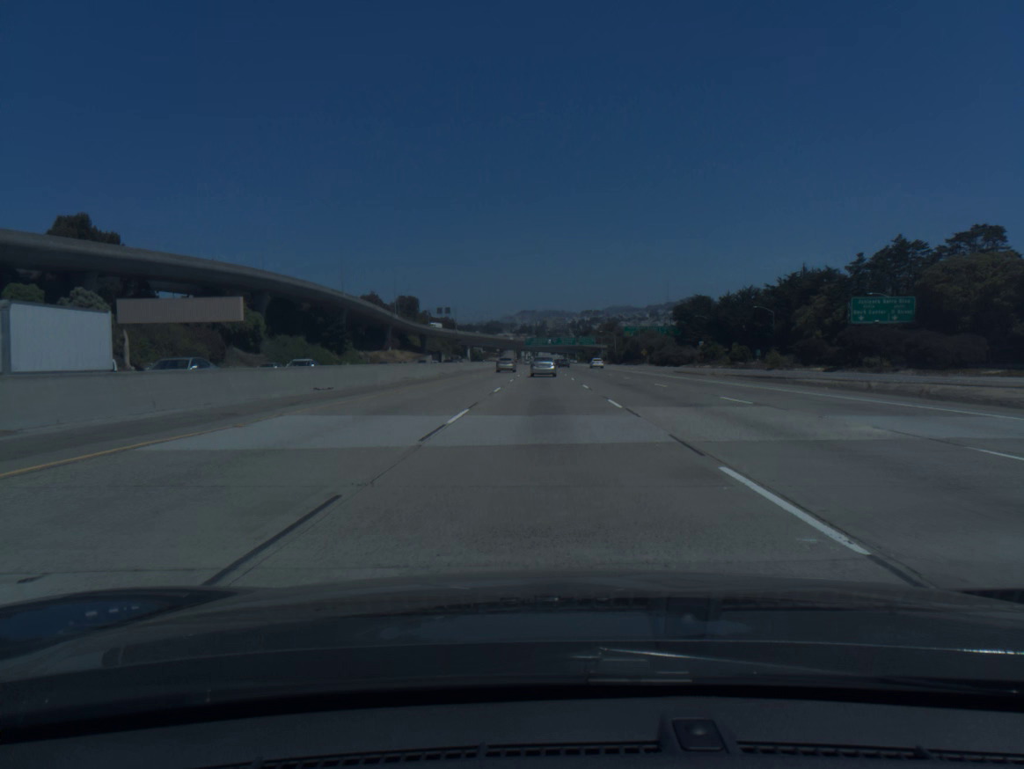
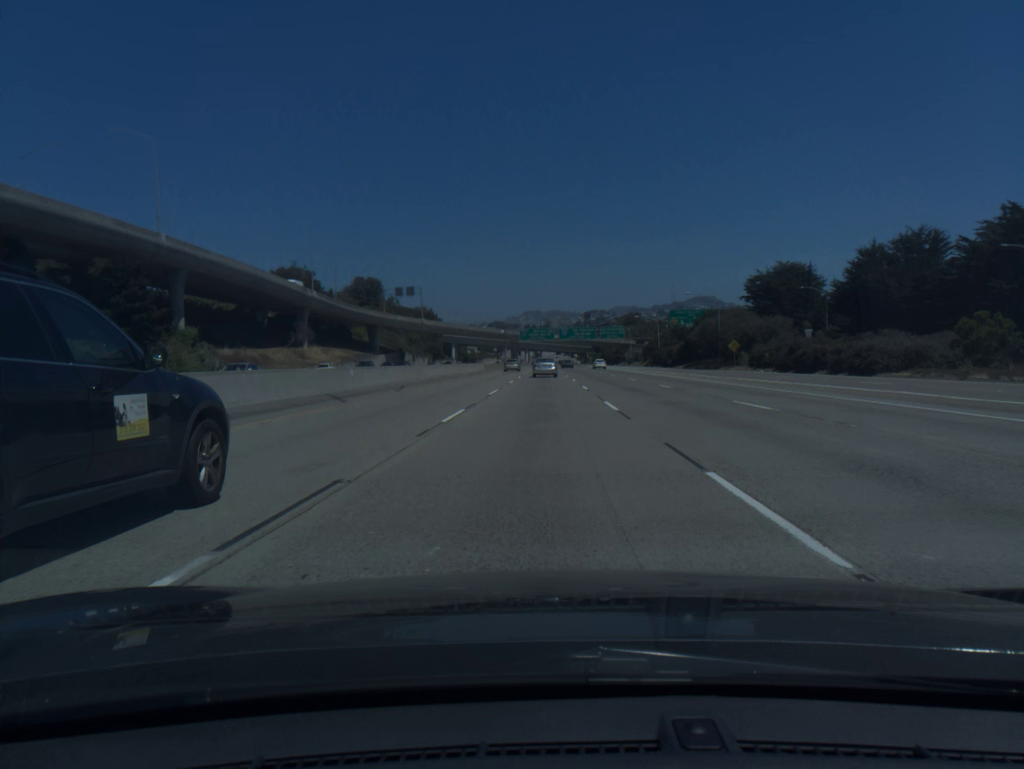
(+0.4, +86.2) m; 0°
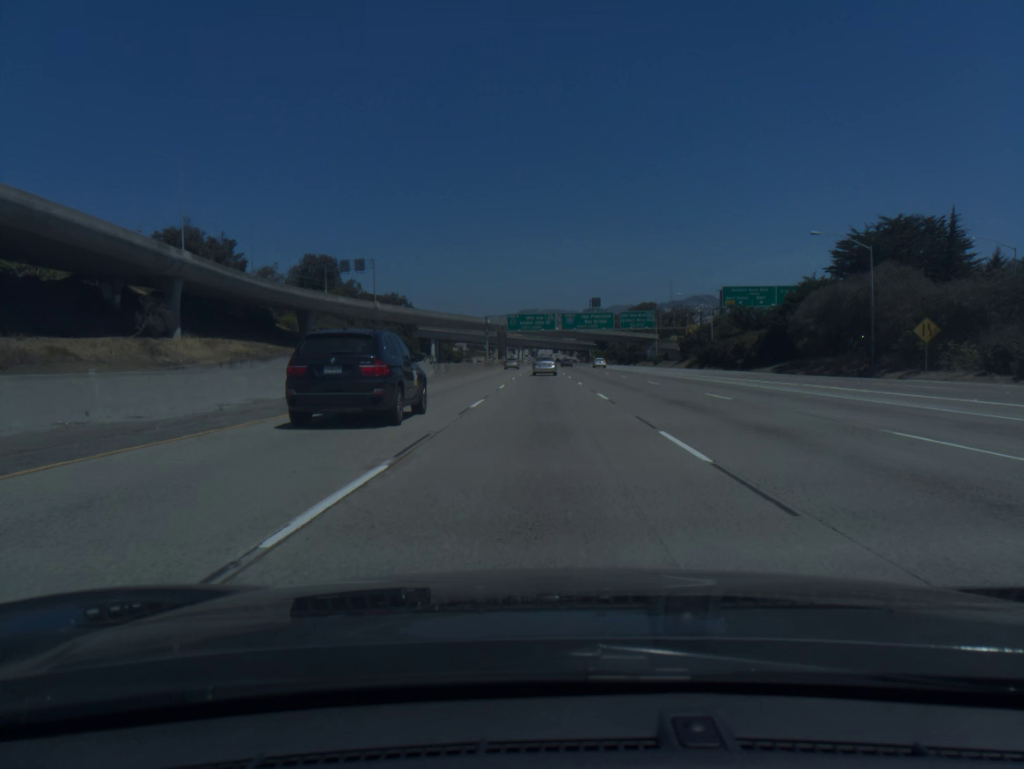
(0.0, +52.1) m; 0°
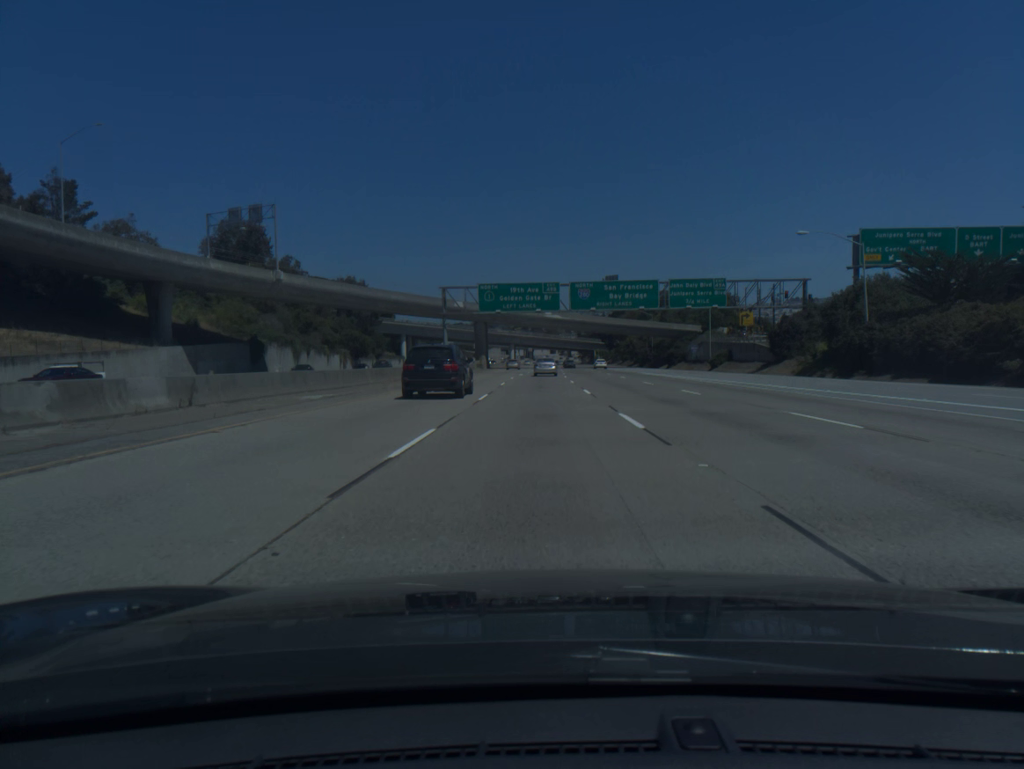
(+0.2, +52.3) m; 0°
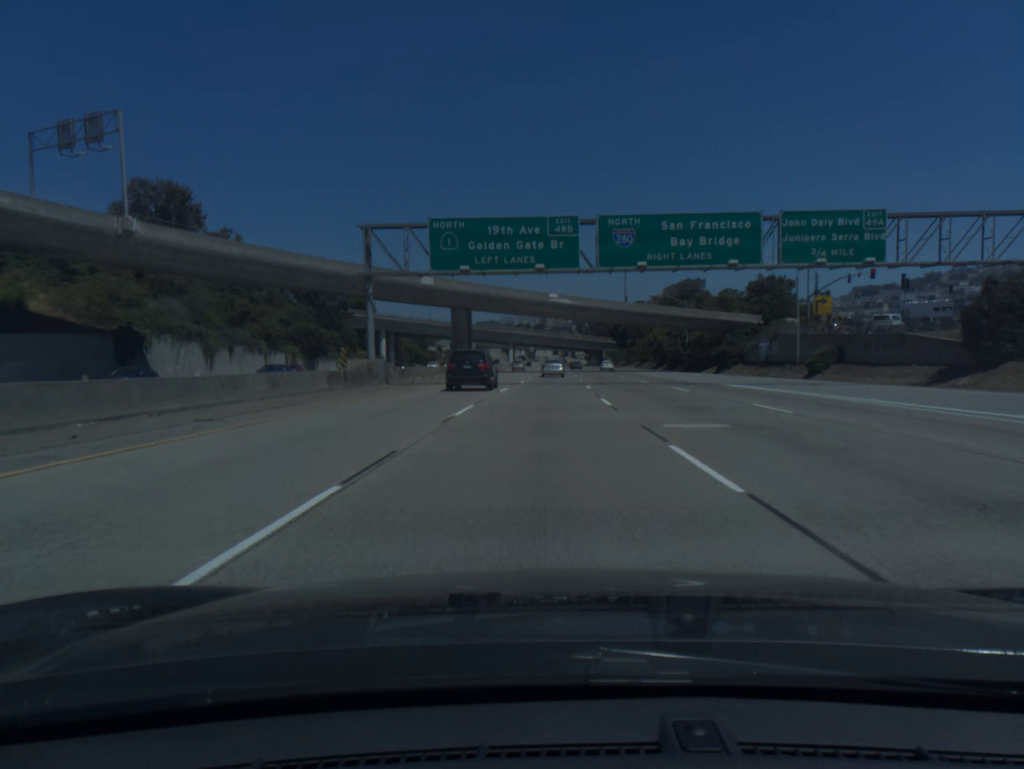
(0.0, +35.1) m; 0°
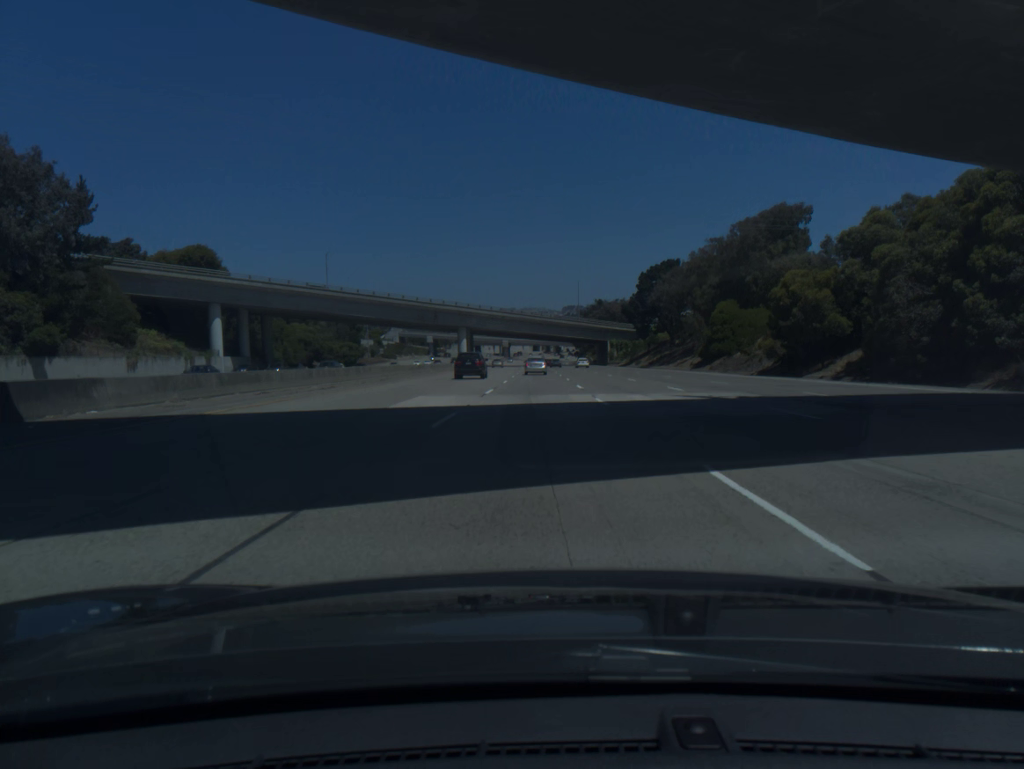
(+1.5, +88.5) m; +2°
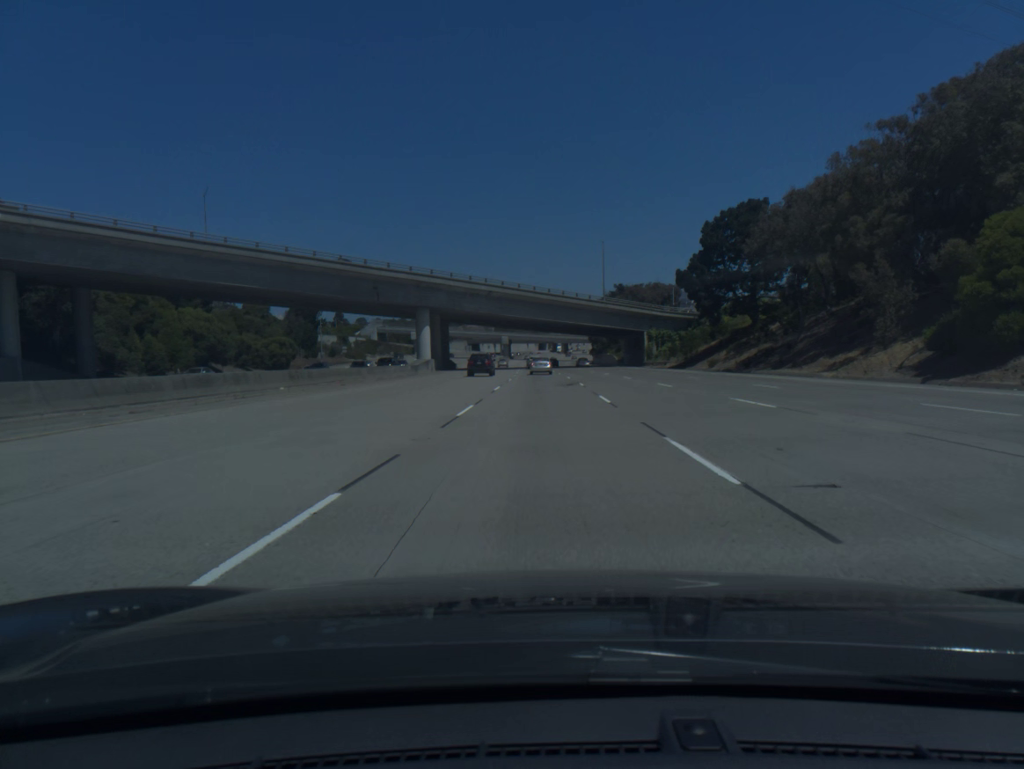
(-0.2, +53.6) m; 0°
